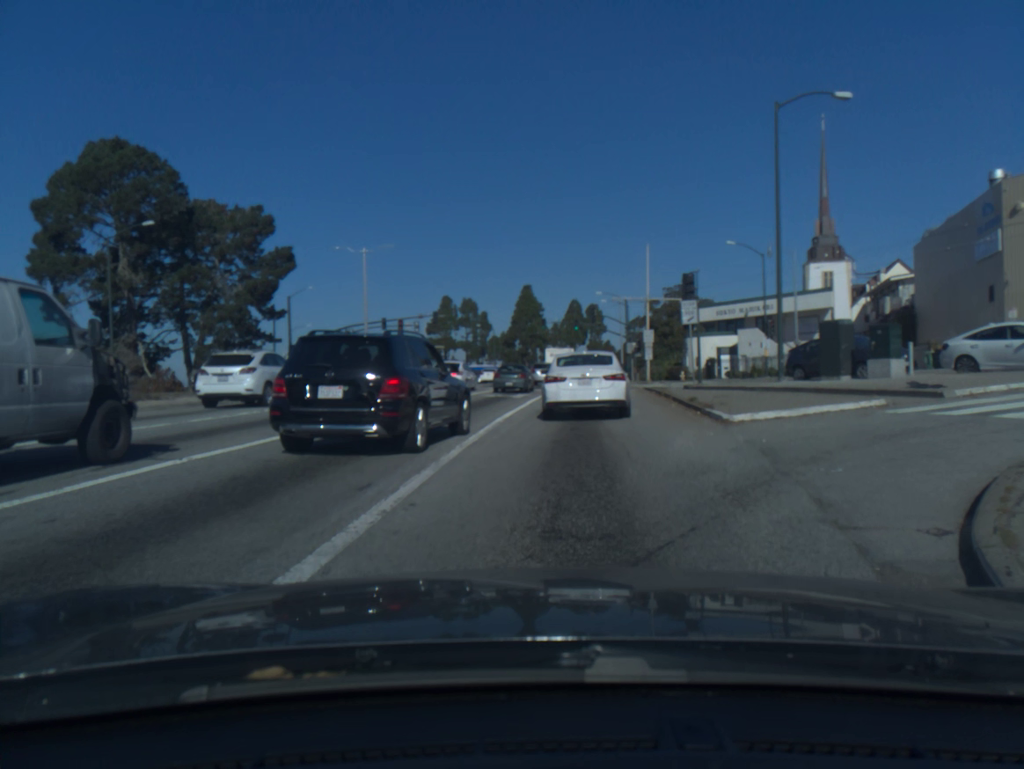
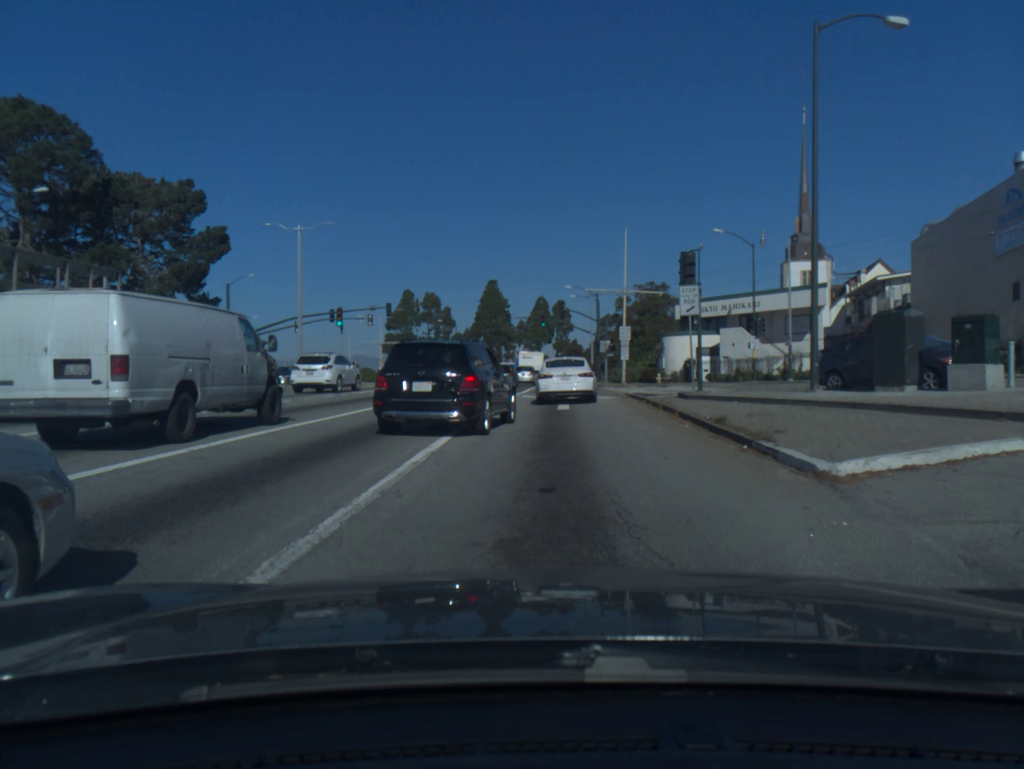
(+0.2, +6.4) m; +3°
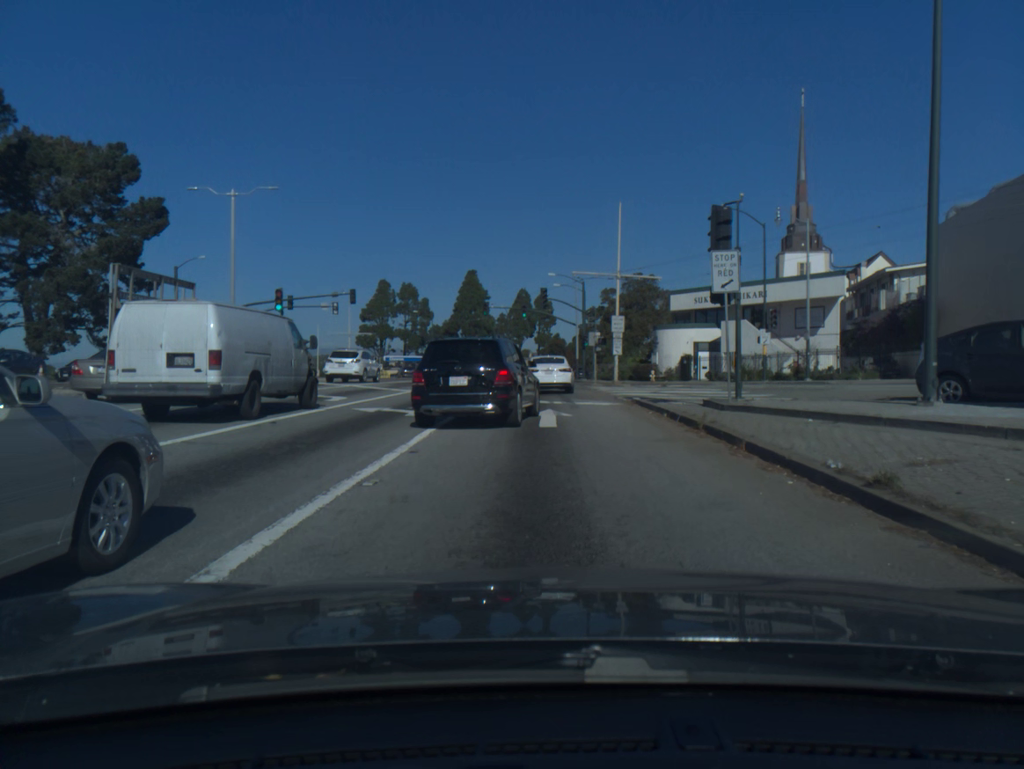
(+0.1, +6.8) m; +1°
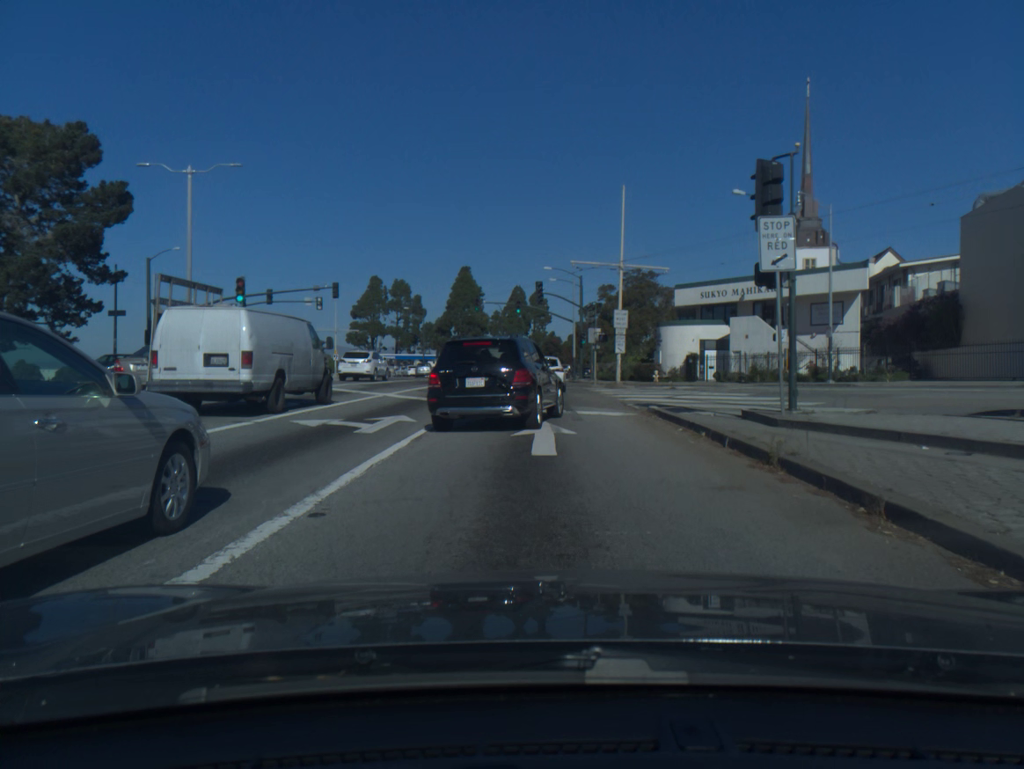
(0.0, +4.1) m; 0°
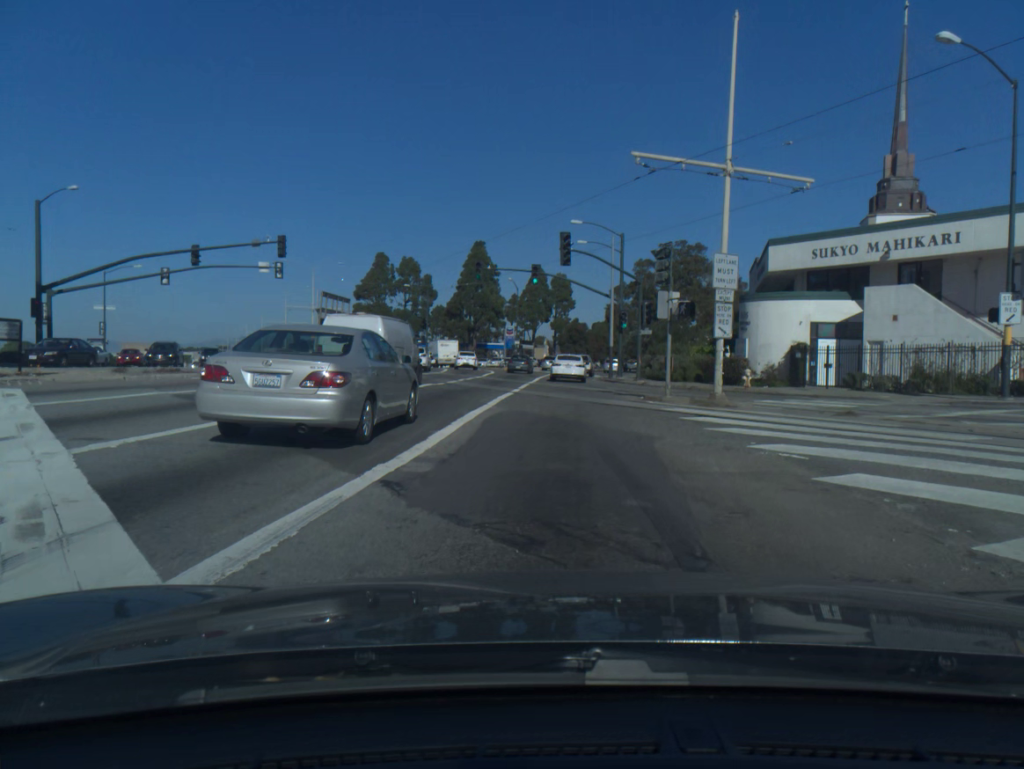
(-0.3, +18.6) m; -2°
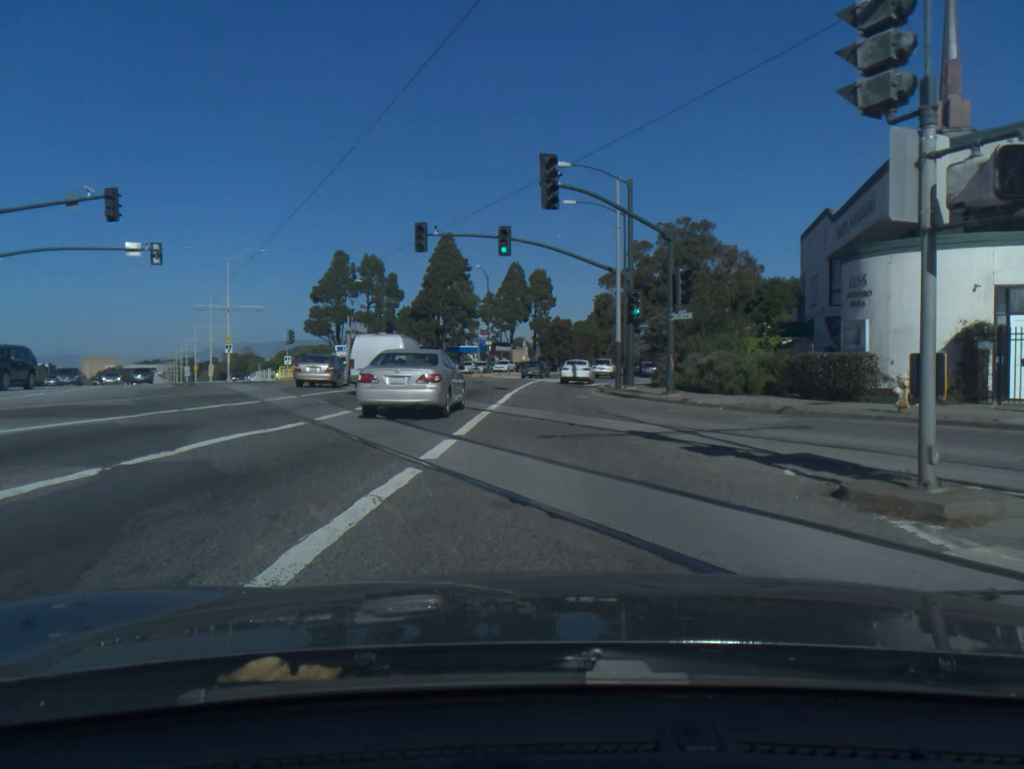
(+0.2, +16.1) m; +1°
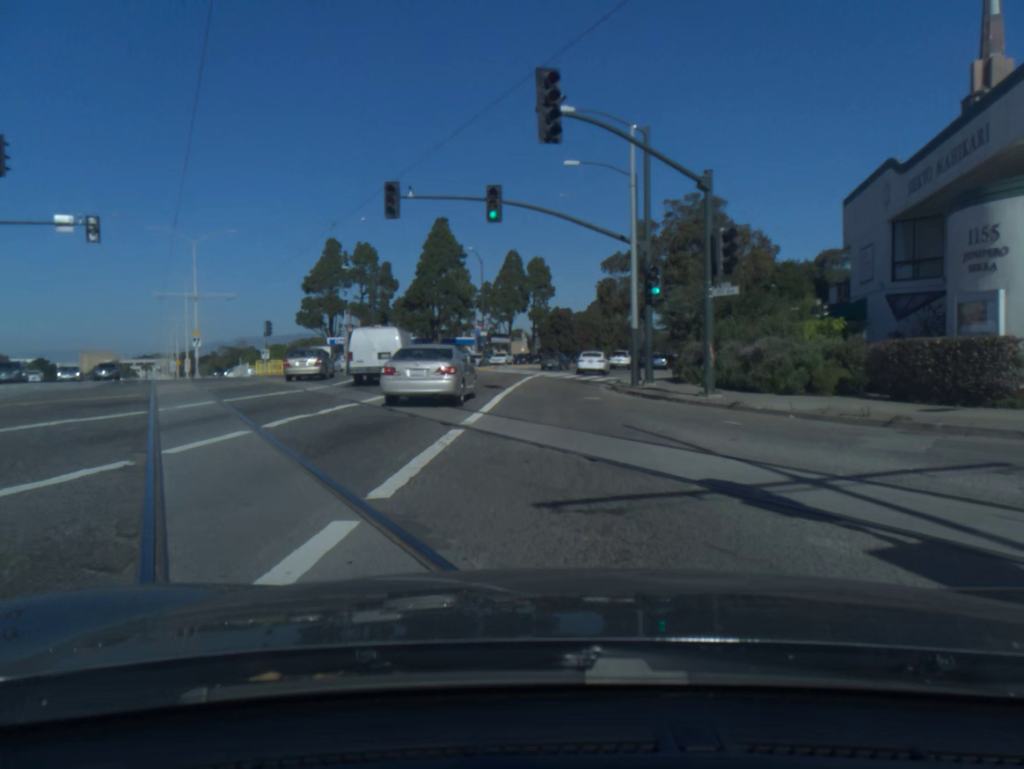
(0.0, +6.5) m; 0°
